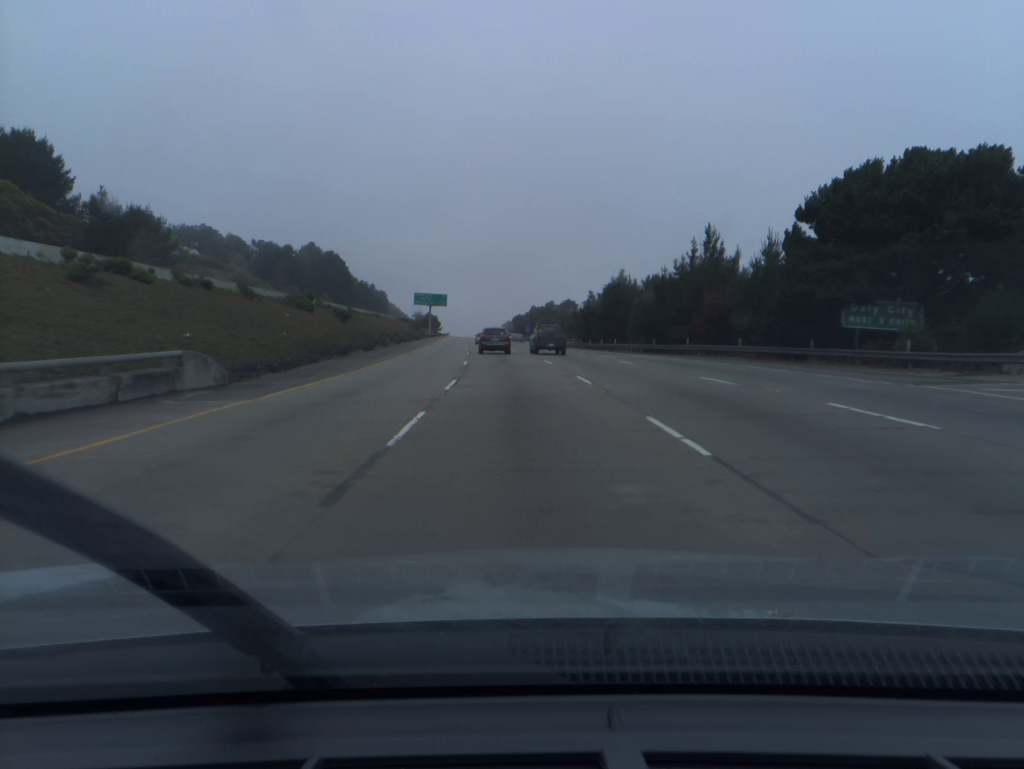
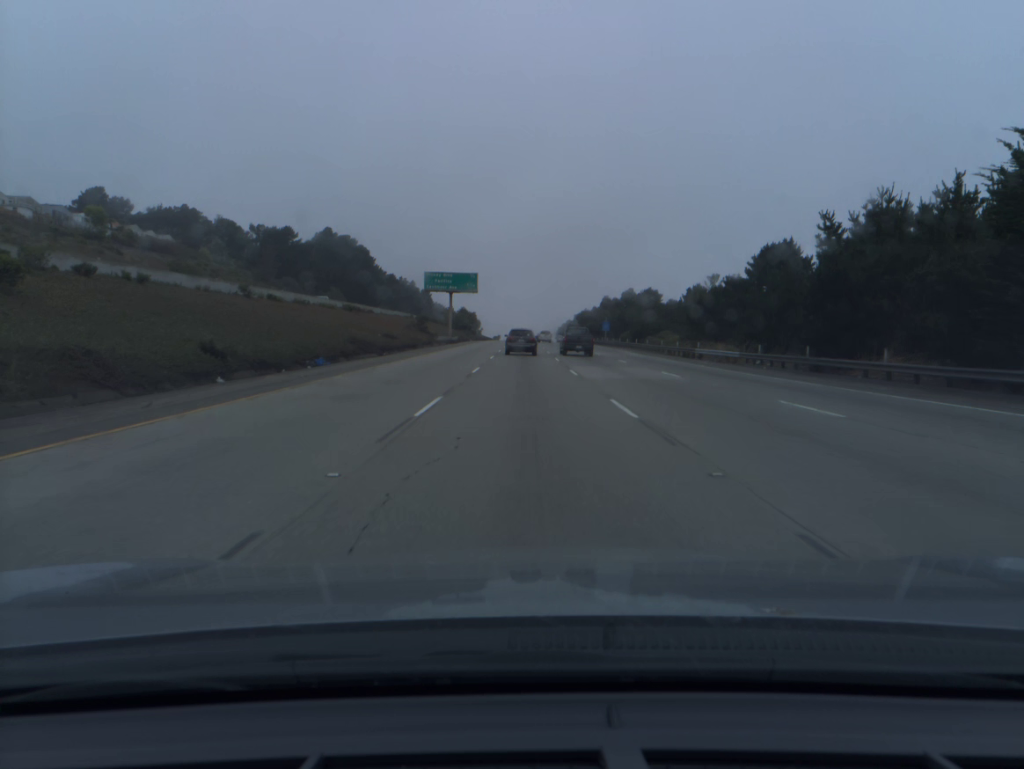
(-2.5, +64.2) m; -4°
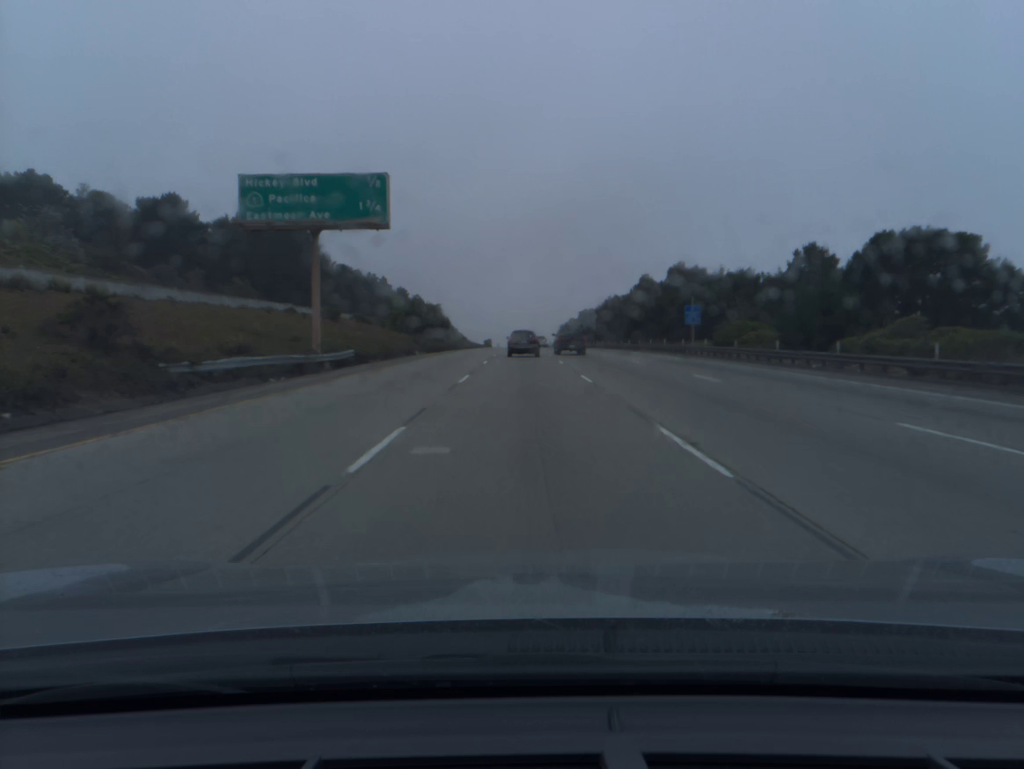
(-0.1, +63.8) m; 0°
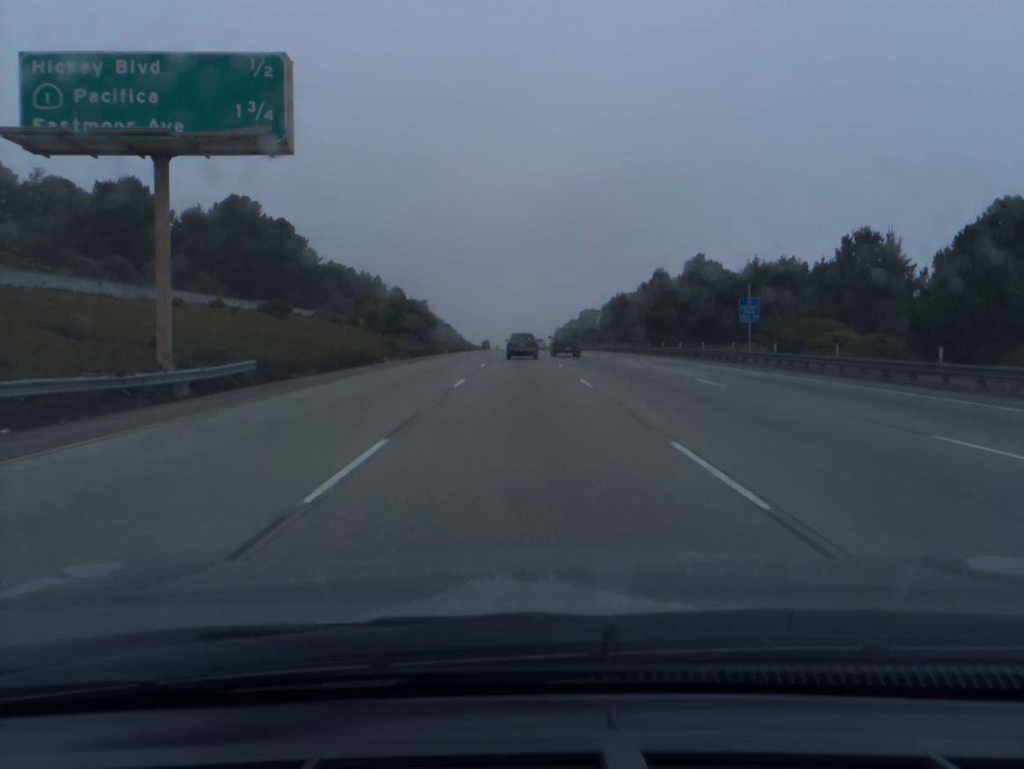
(0.0, +15.9) m; 0°
